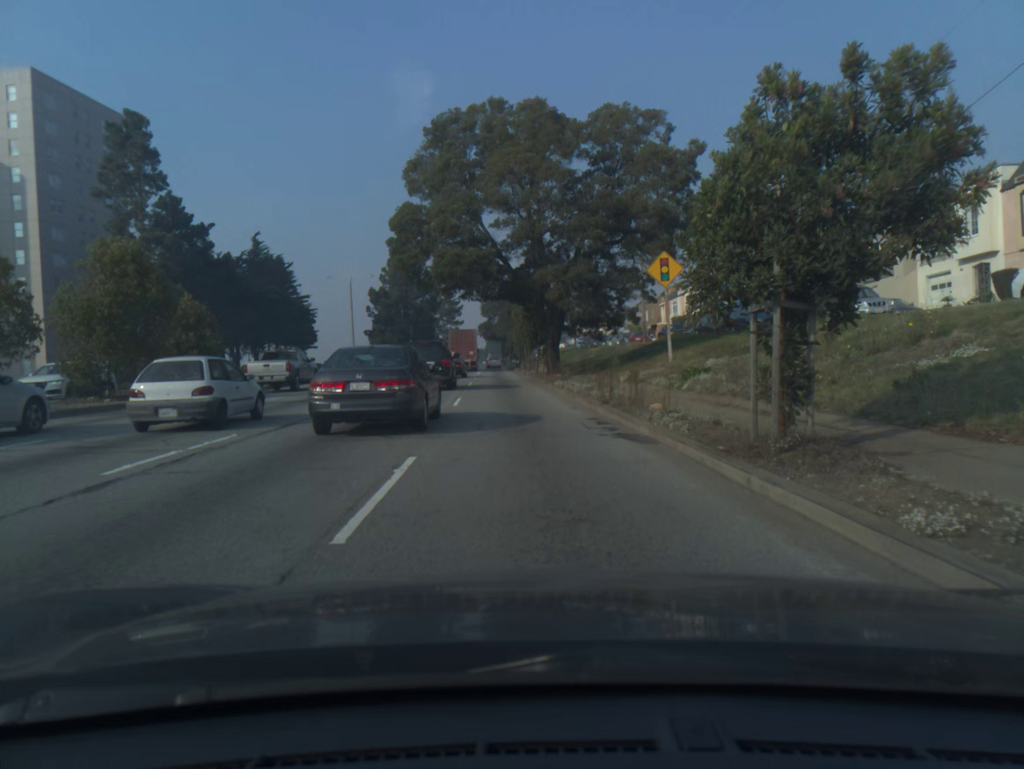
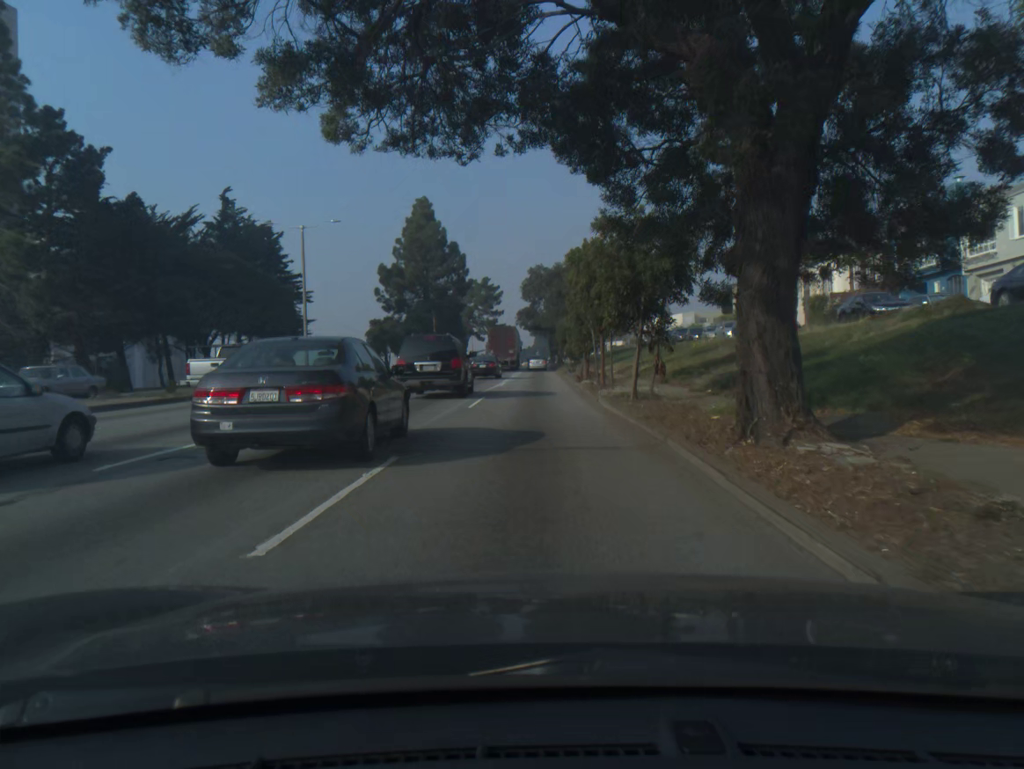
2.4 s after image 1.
(-1.1, +30.0) m; -3°
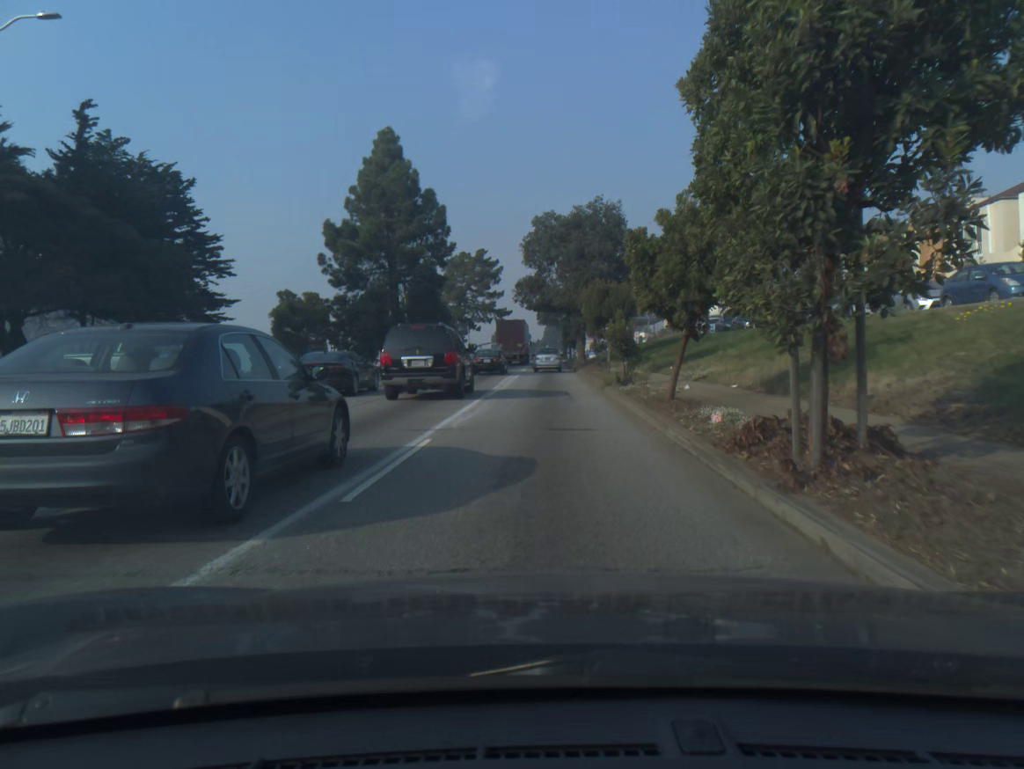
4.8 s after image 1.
(-0.2, +27.9) m; -1°
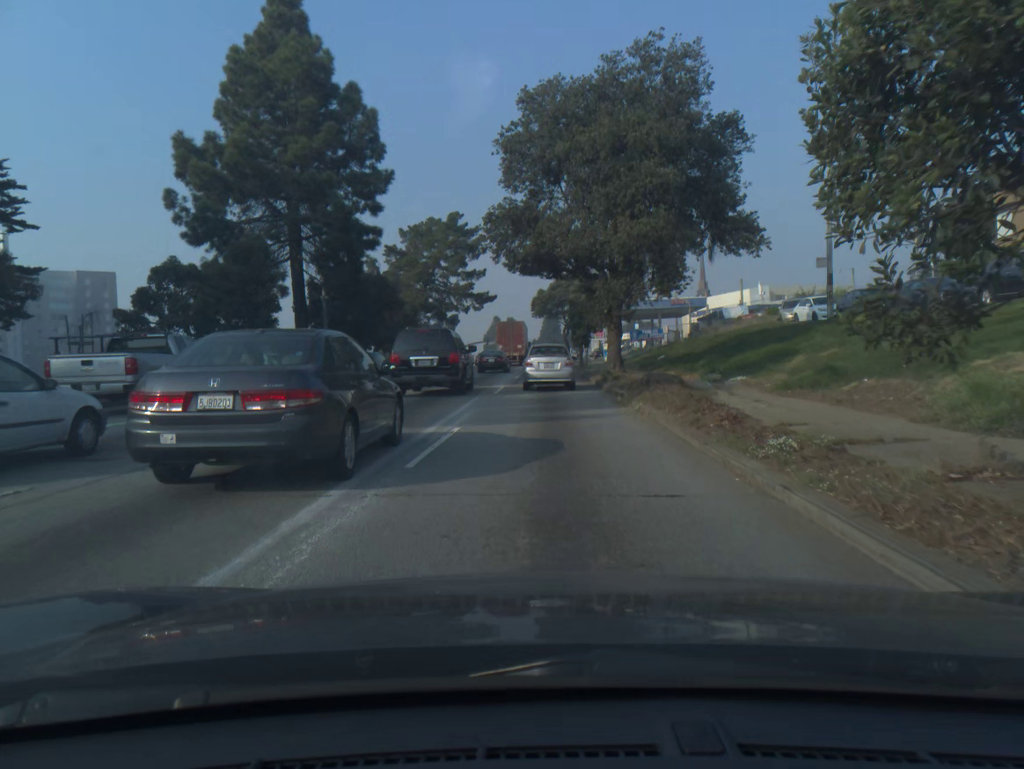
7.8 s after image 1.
(+0.1, +28.0) m; 0°
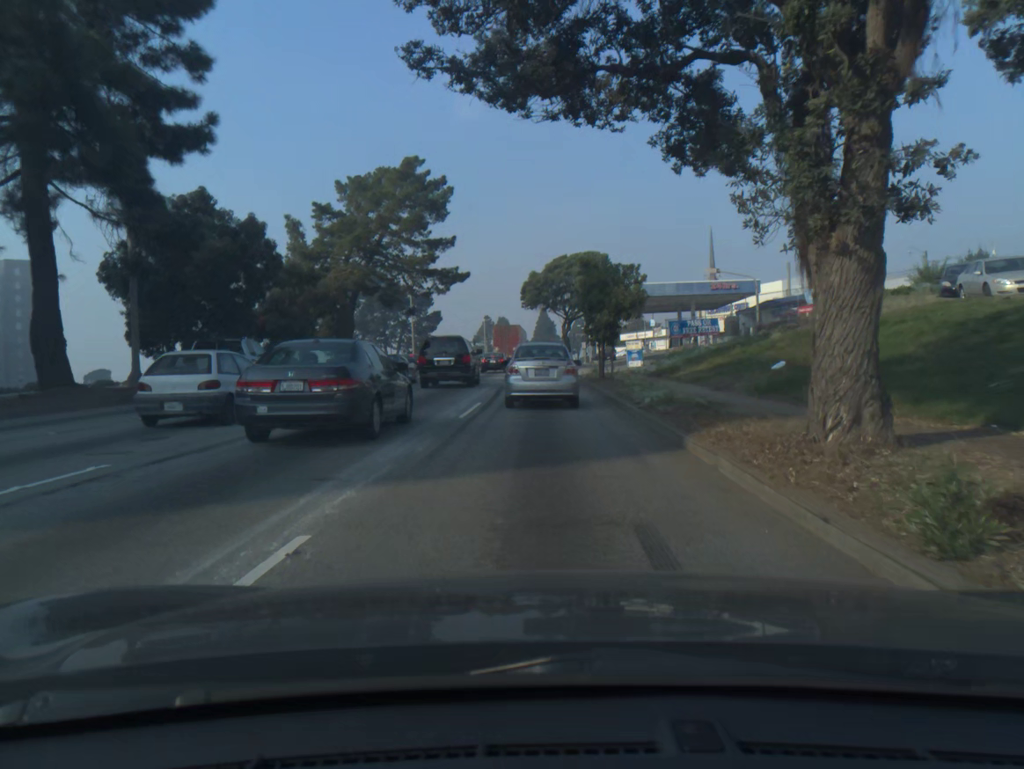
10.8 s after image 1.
(+0.1, +22.5) m; +1°
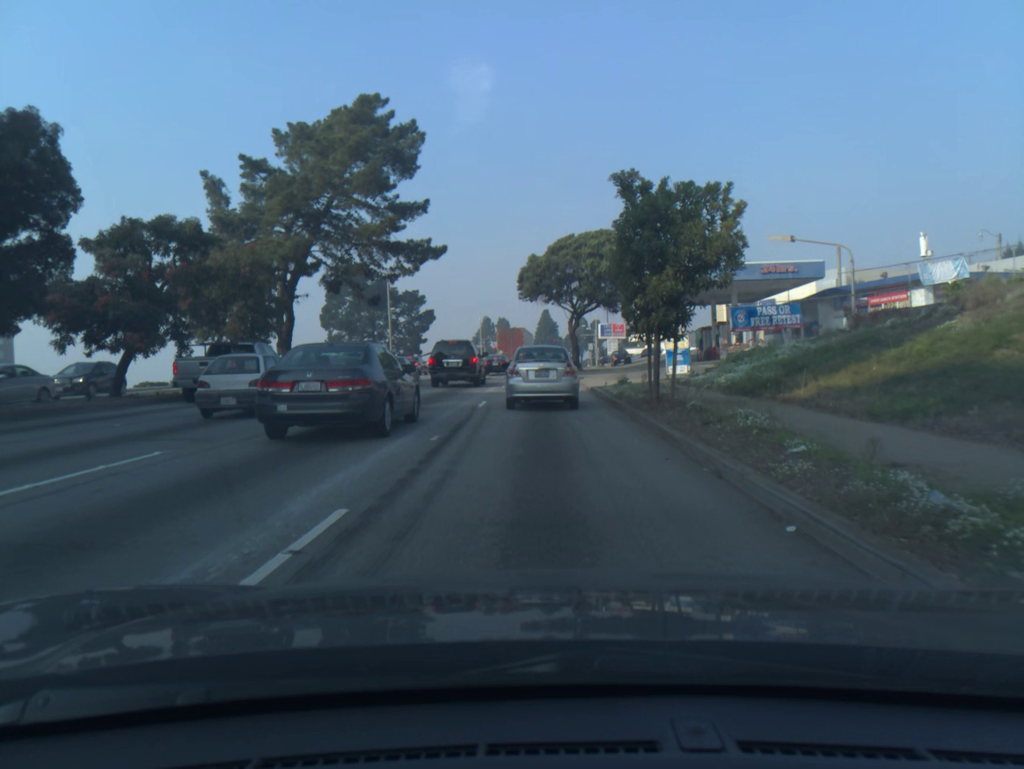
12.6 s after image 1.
(-0.2, +13.2) m; -1°
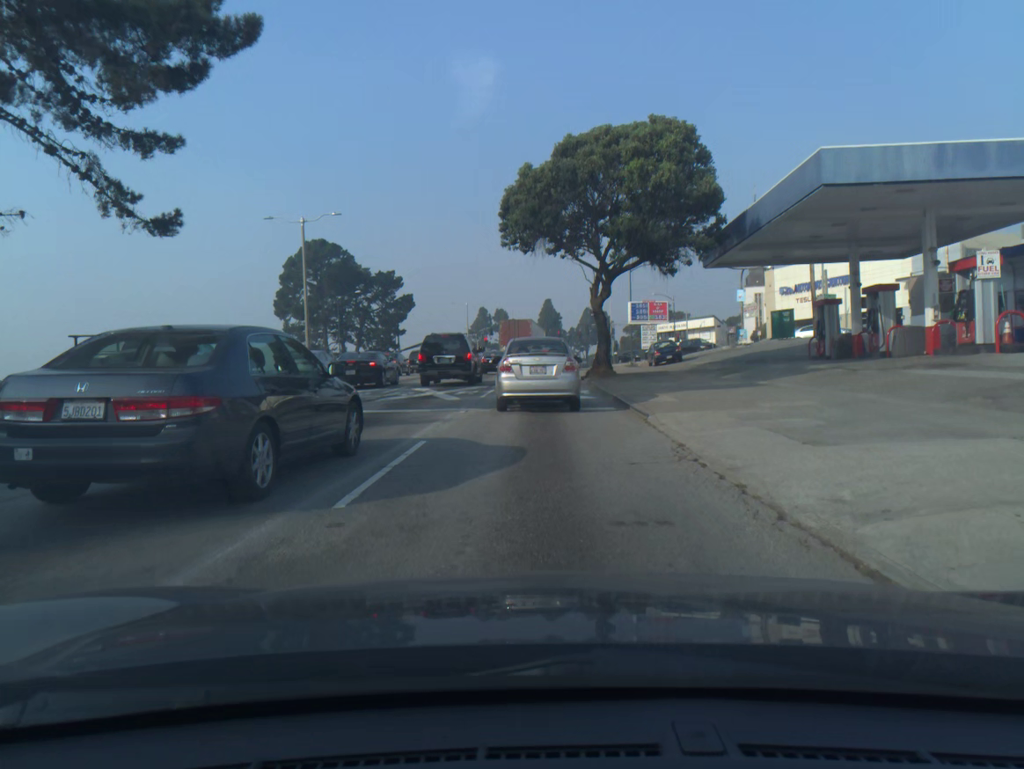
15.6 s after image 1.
(+0.2, +25.1) m; +1°
